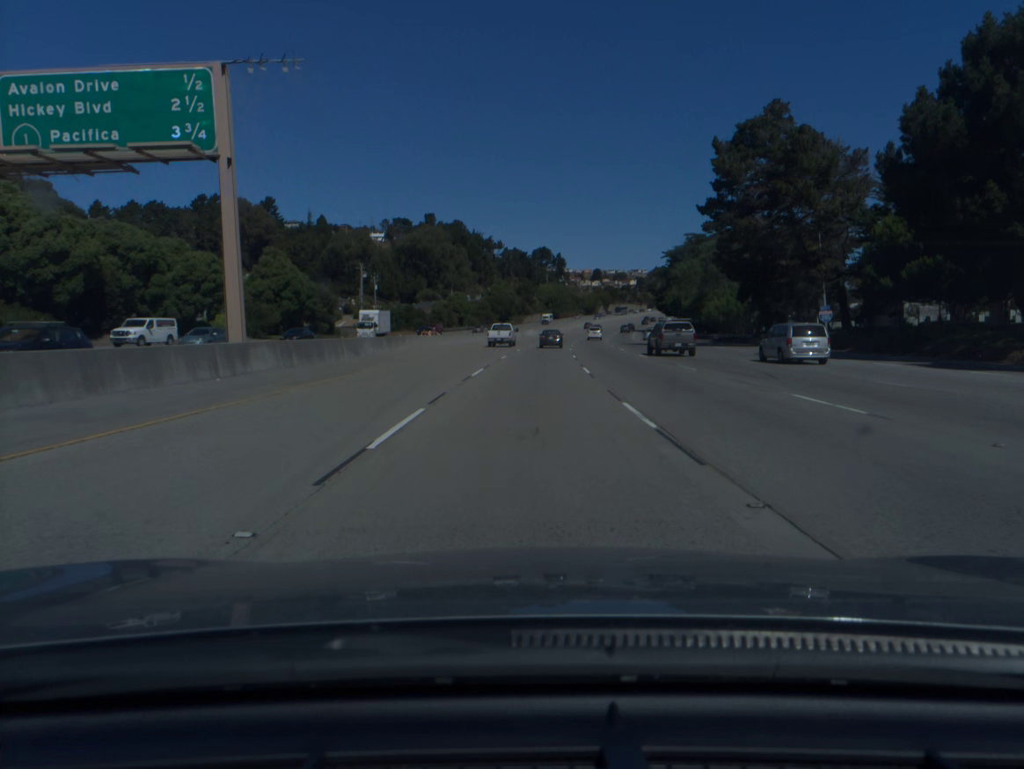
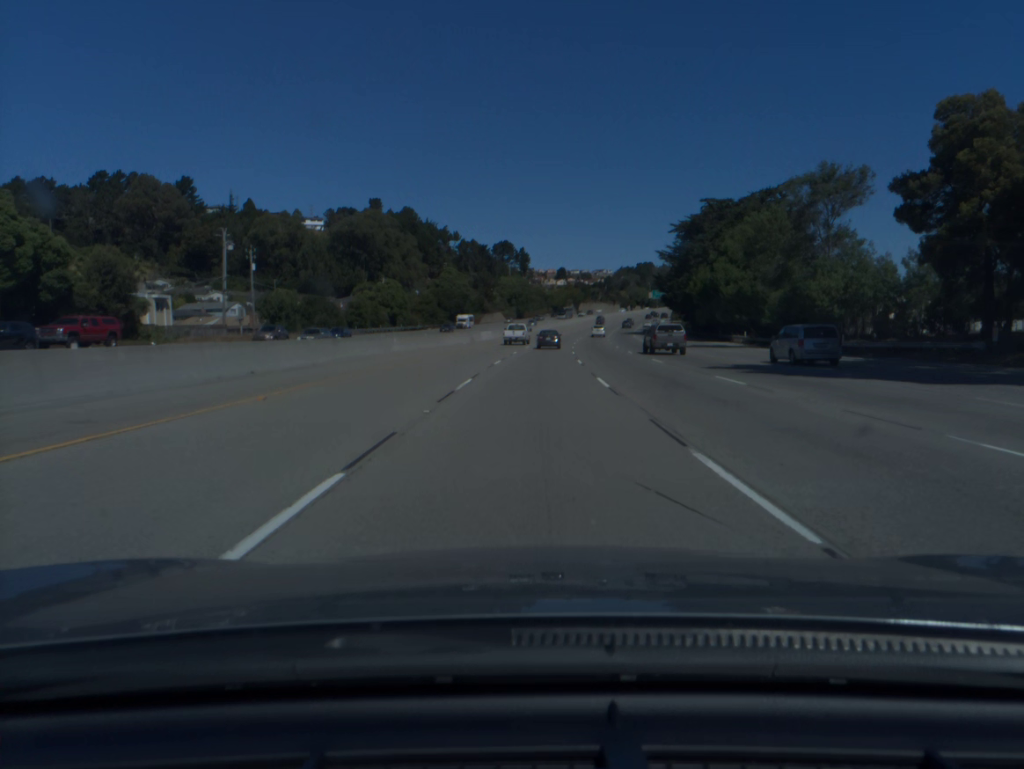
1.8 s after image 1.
(+1.1, +49.9) m; +3°
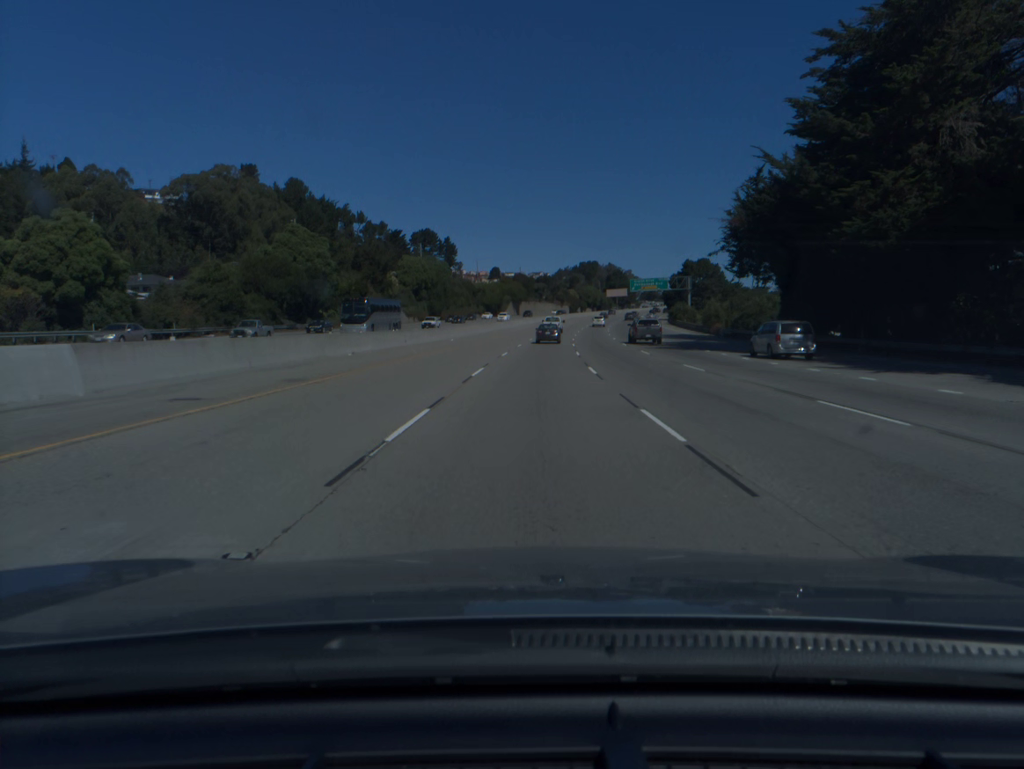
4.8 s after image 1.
(+3.4, +82.7) m; +5°
